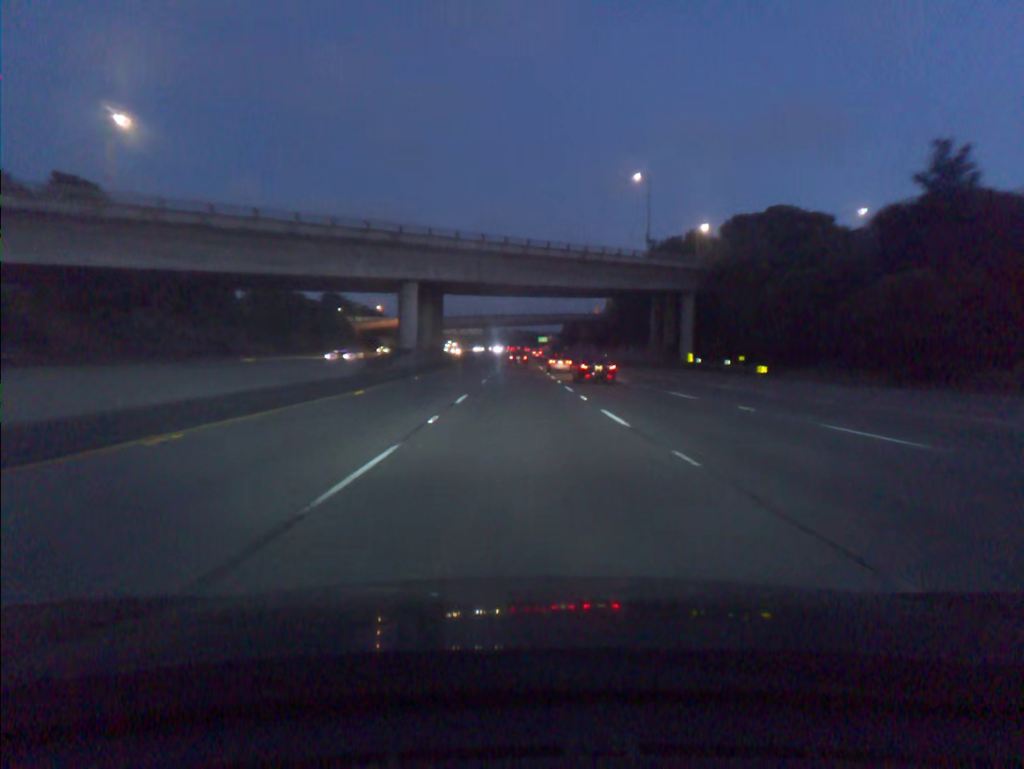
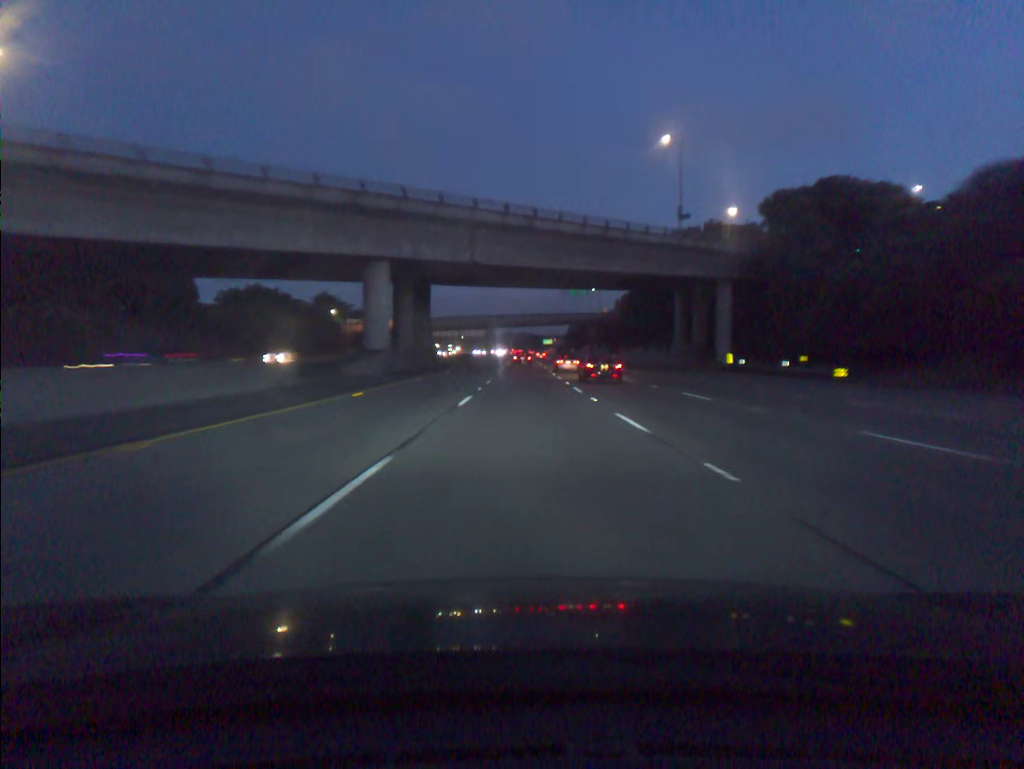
(0.0, +15.8) m; 0°
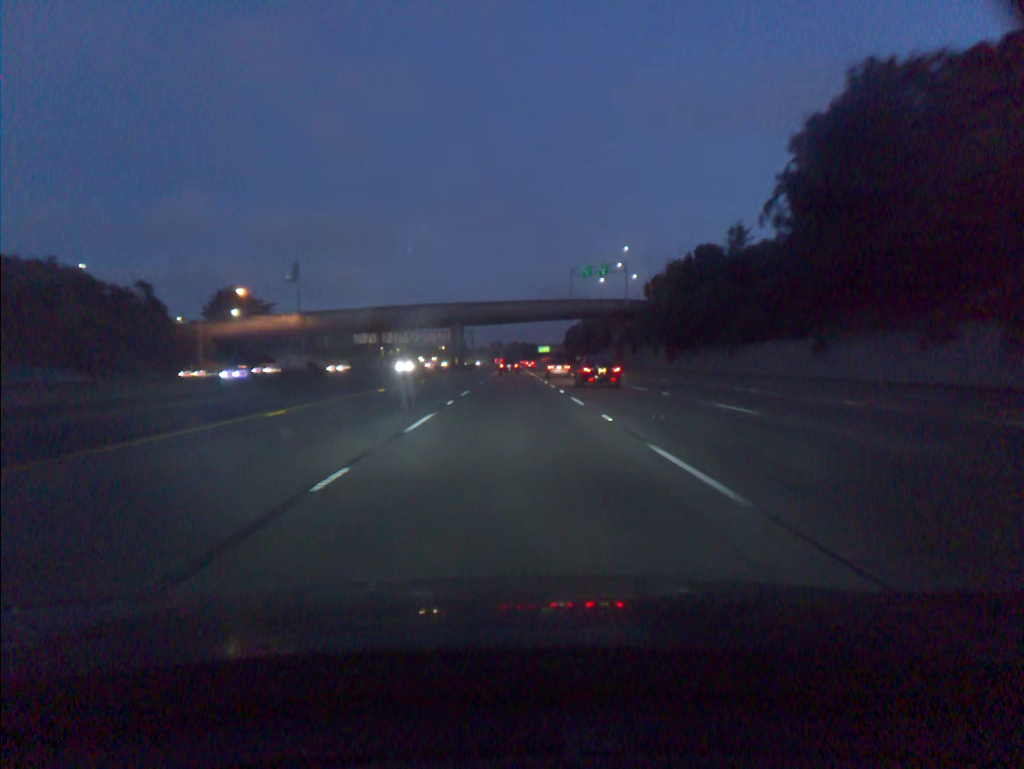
(+0.6, +79.4) m; 0°
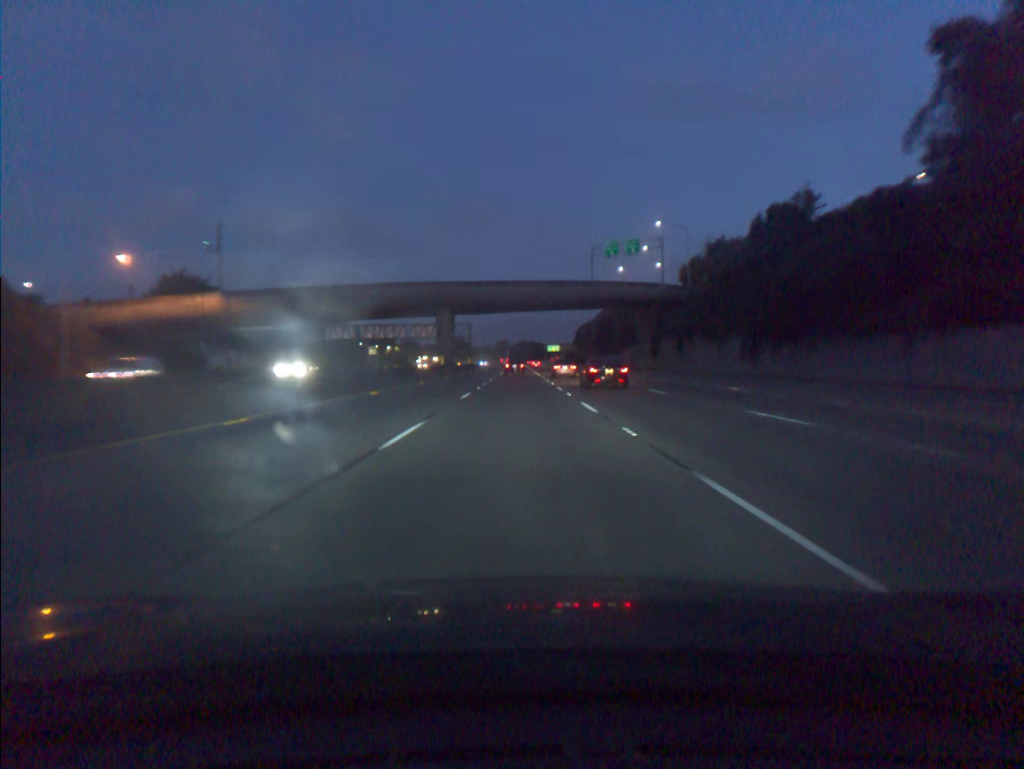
(-0.1, +32.0) m; 0°
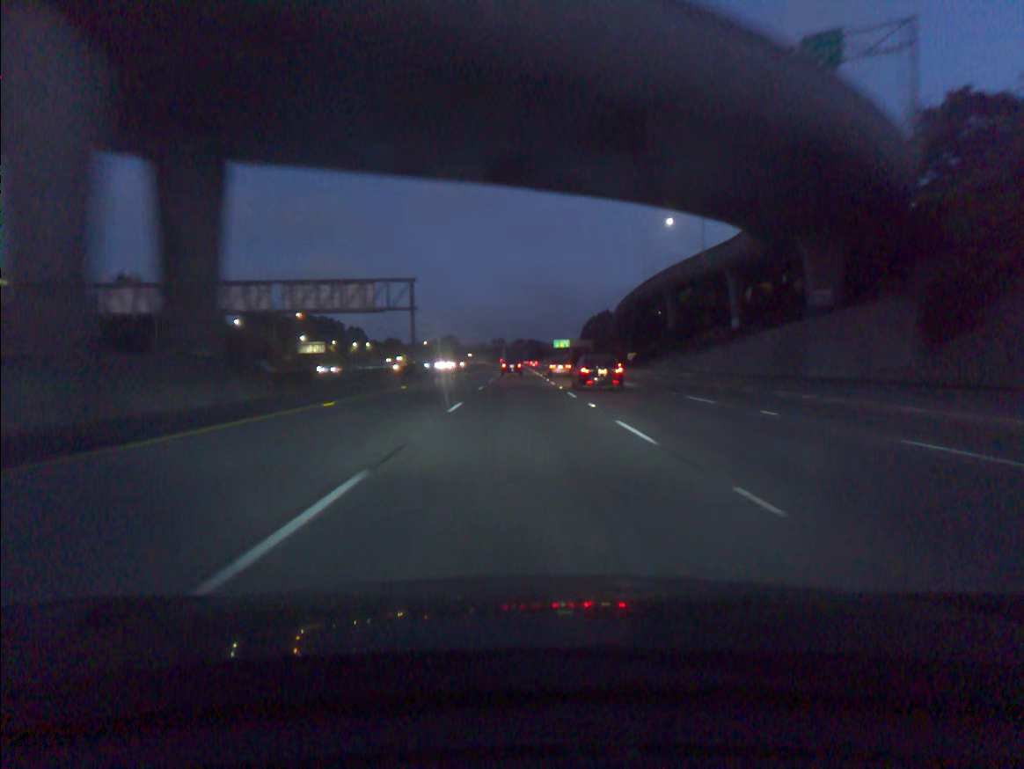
(-0.1, +80.3) m; 0°
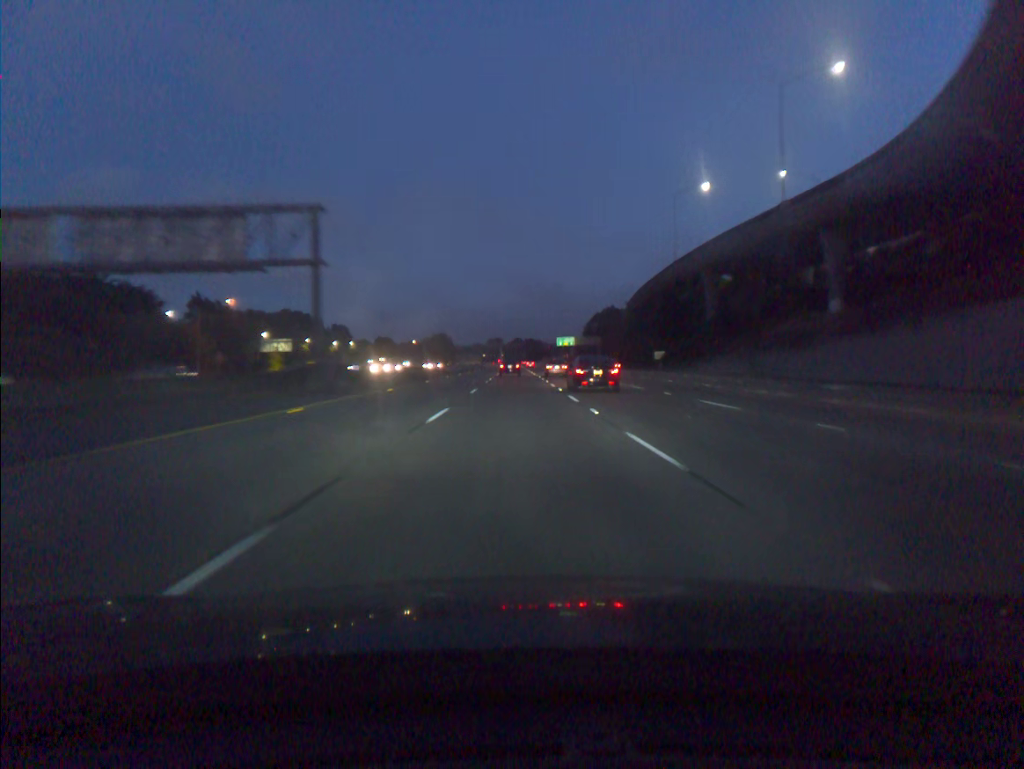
(+0.1, +32.1) m; 0°
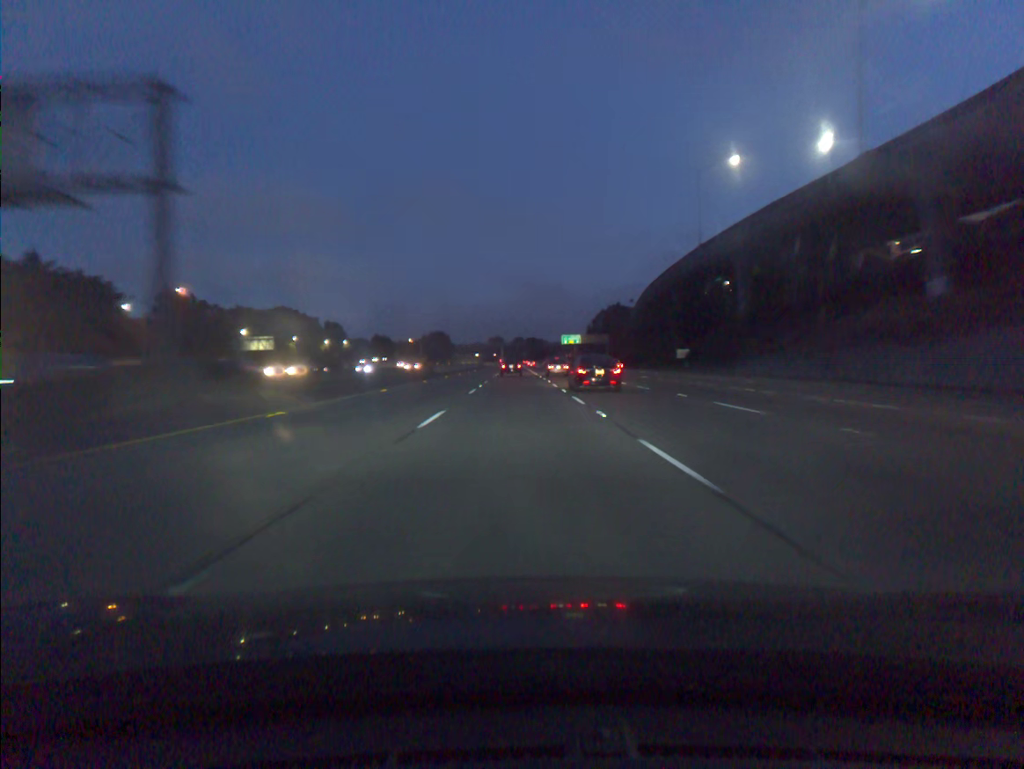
(0.0, +16.0) m; 0°
